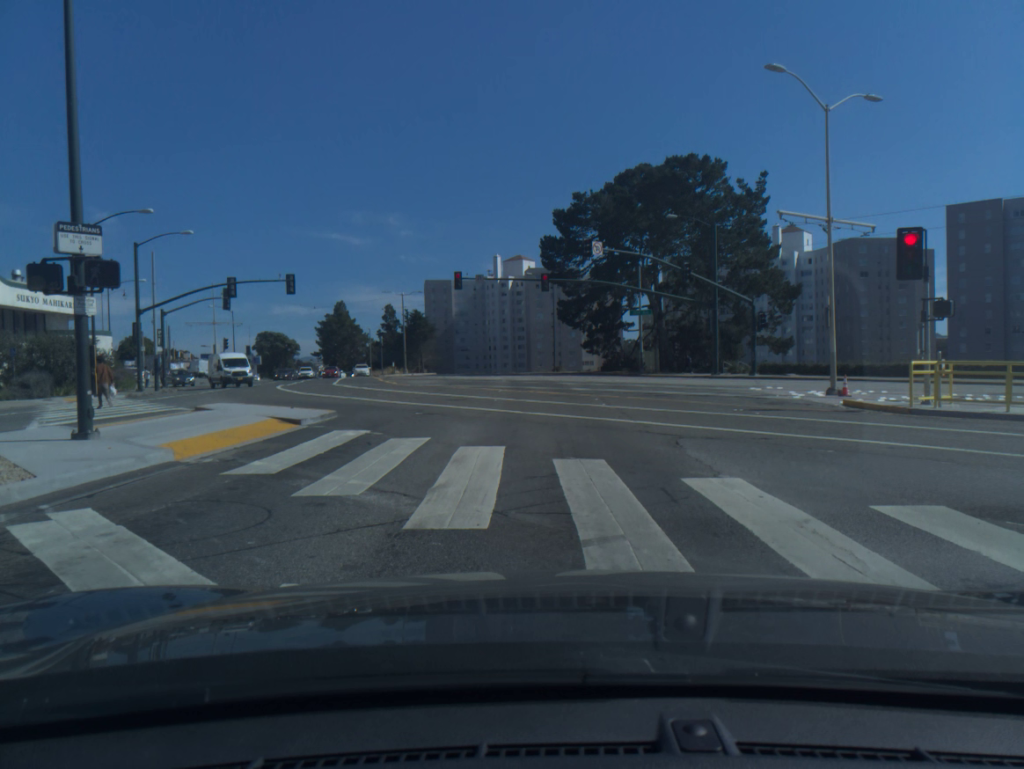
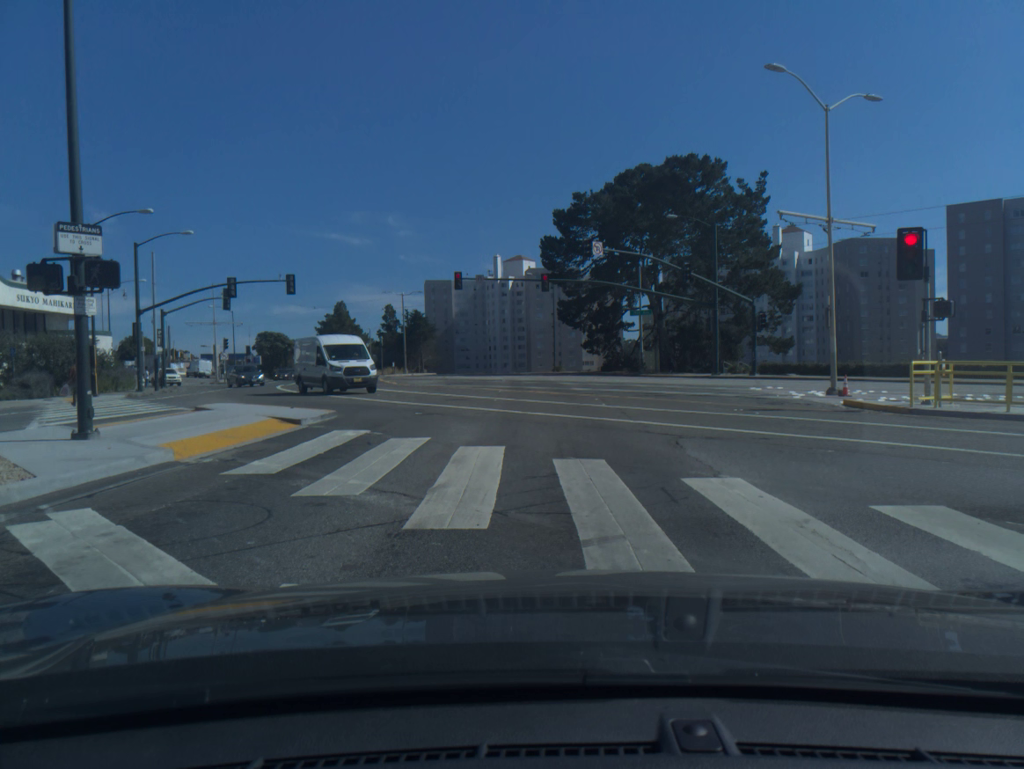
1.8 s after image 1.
(0.0, 0.0) m; 0°
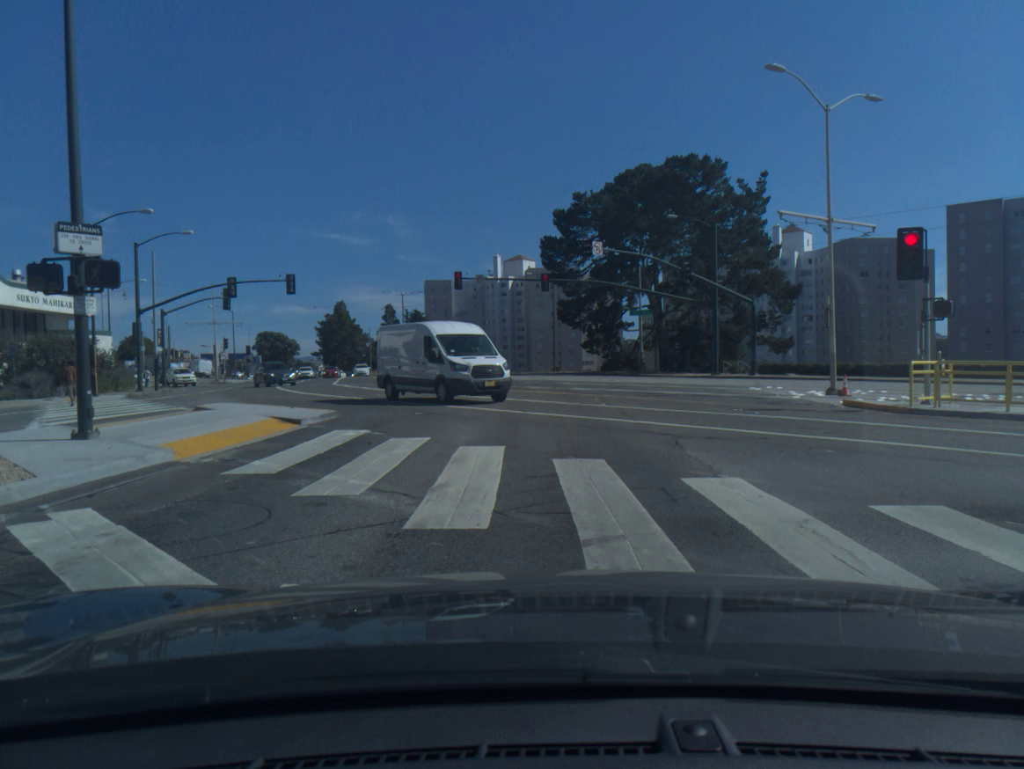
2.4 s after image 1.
(0.0, 0.0) m; 0°
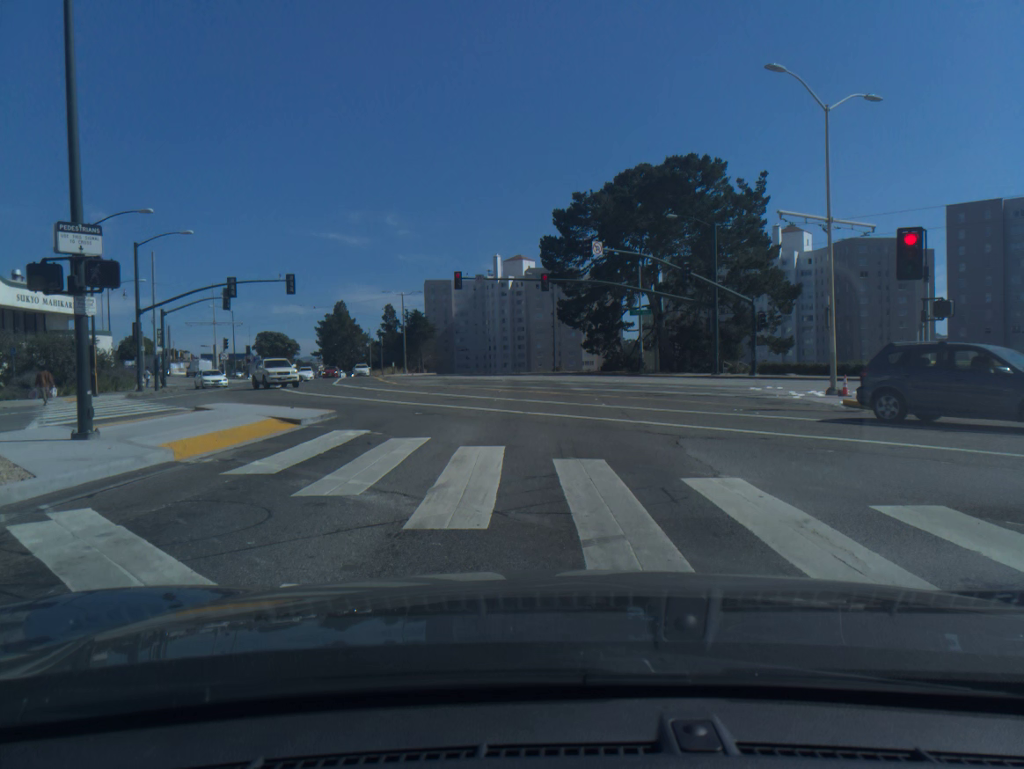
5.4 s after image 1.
(0.0, 0.0) m; 0°
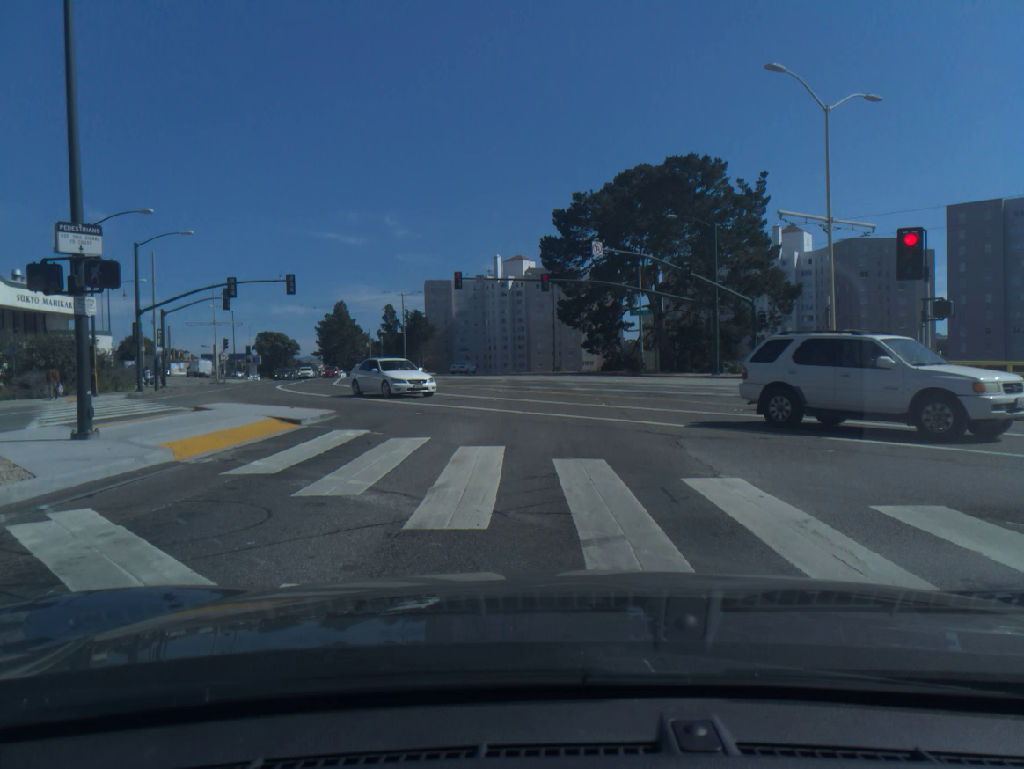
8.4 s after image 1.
(0.0, 0.0) m; 0°
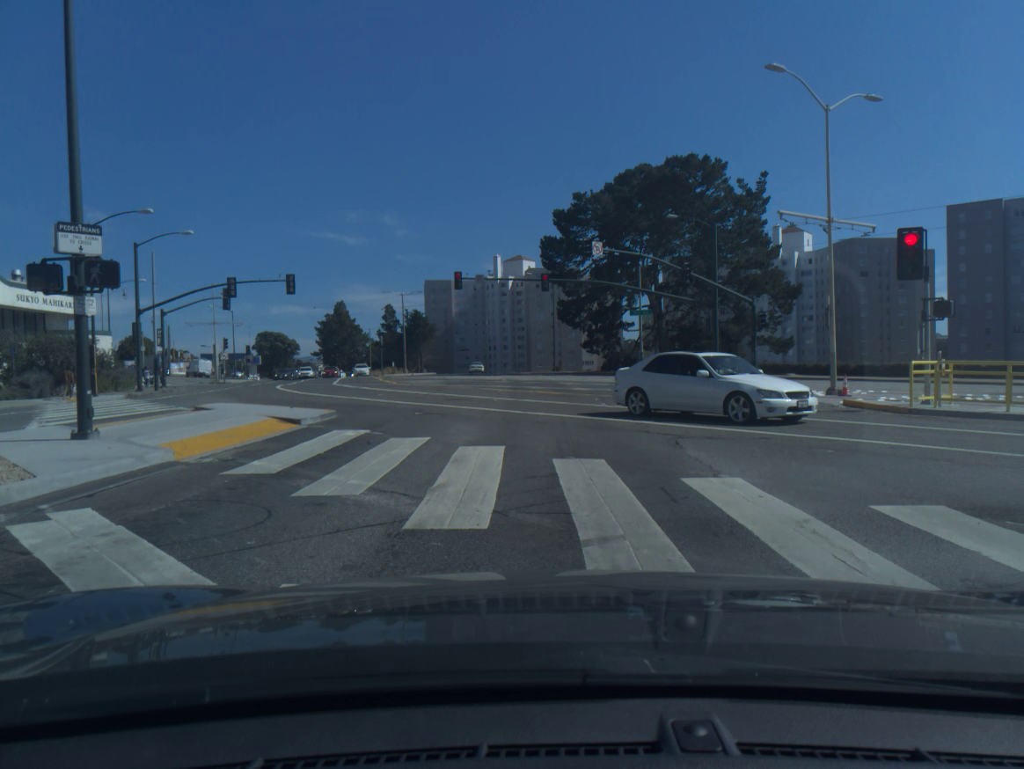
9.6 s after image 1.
(0.0, 0.0) m; 0°
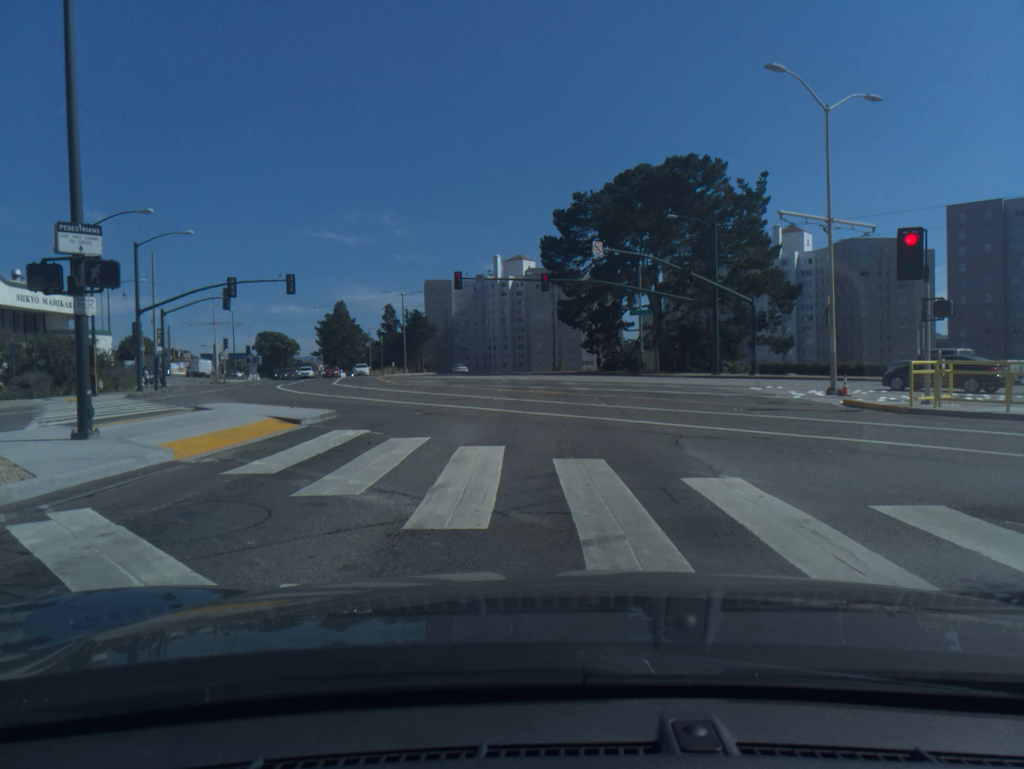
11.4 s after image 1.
(0.0, 0.0) m; 0°
